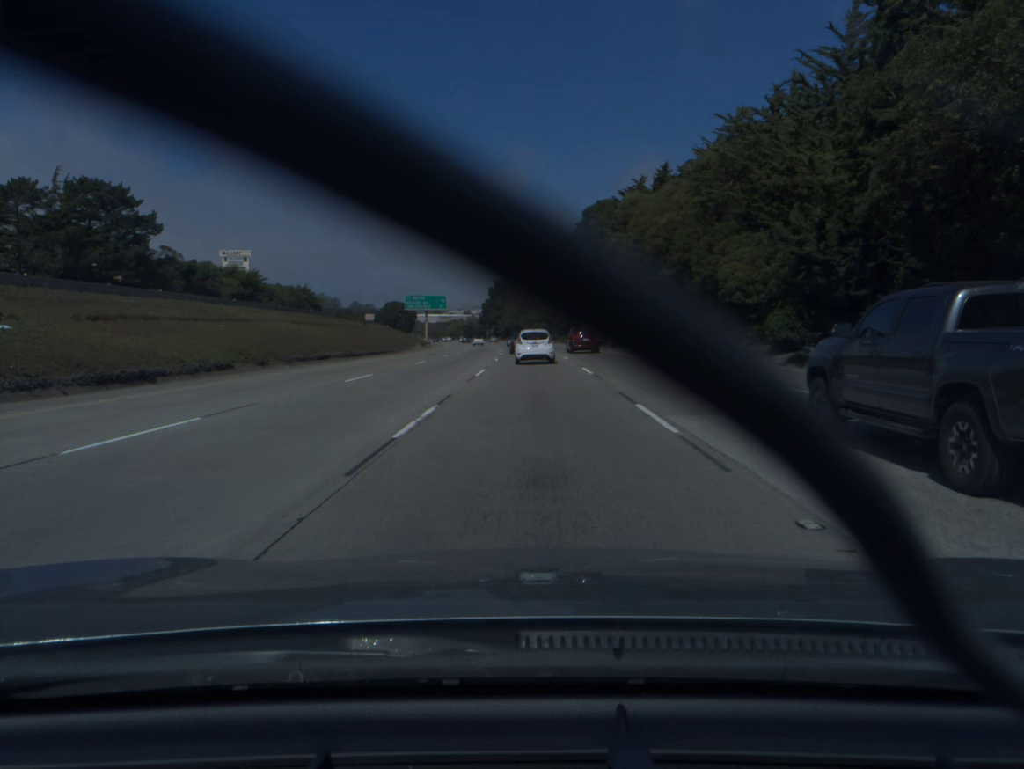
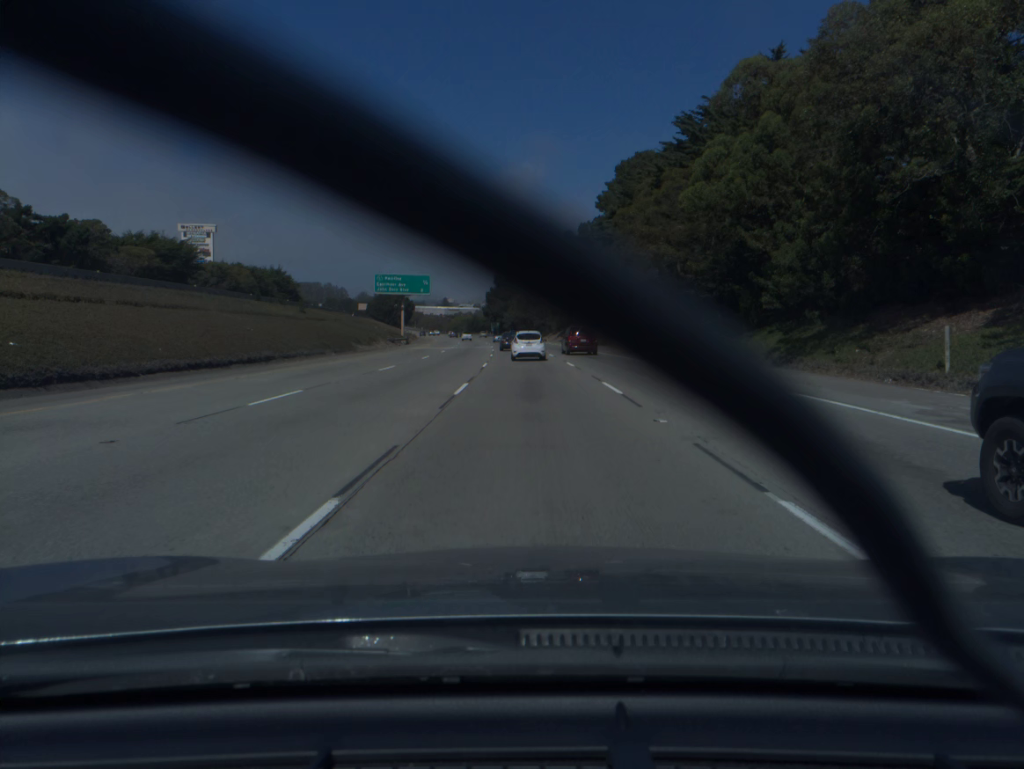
(-0.2, +36.9) m; -1°
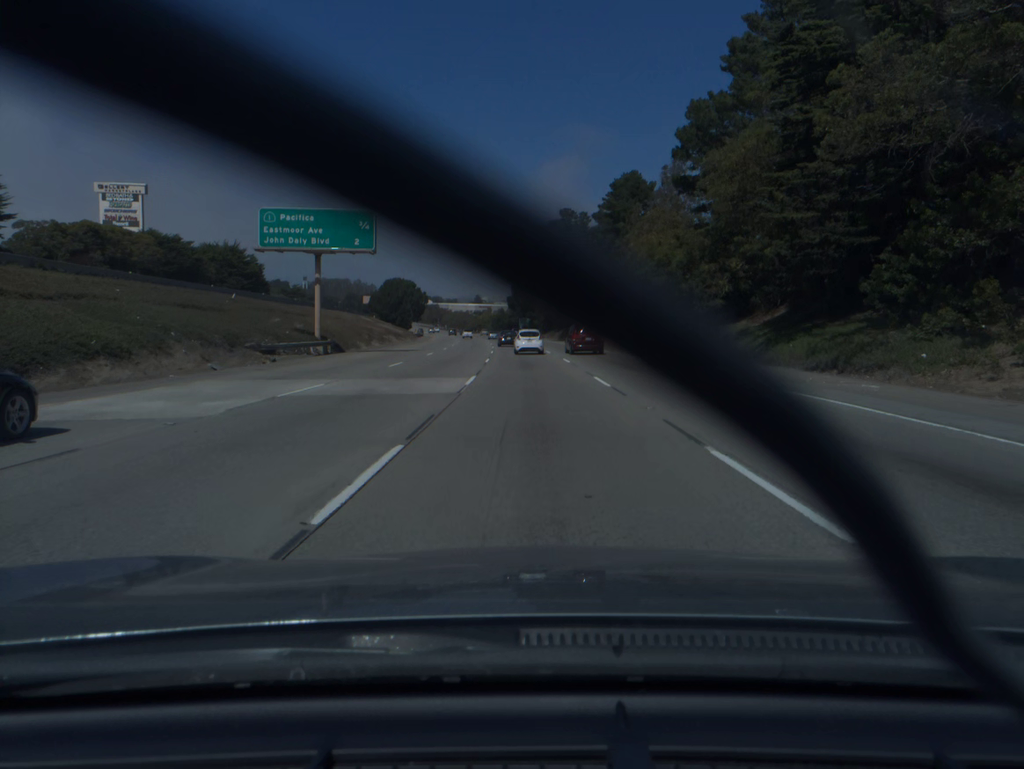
(-1.2, +55.7) m; -3°
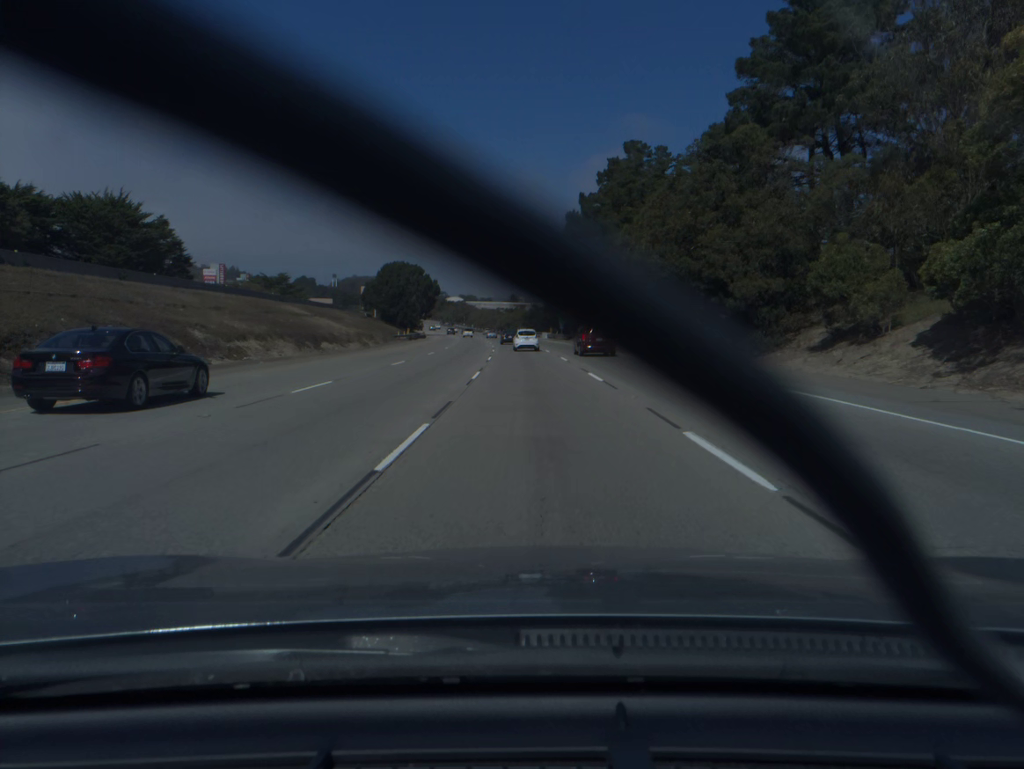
(-1.2, +56.5) m; -3°
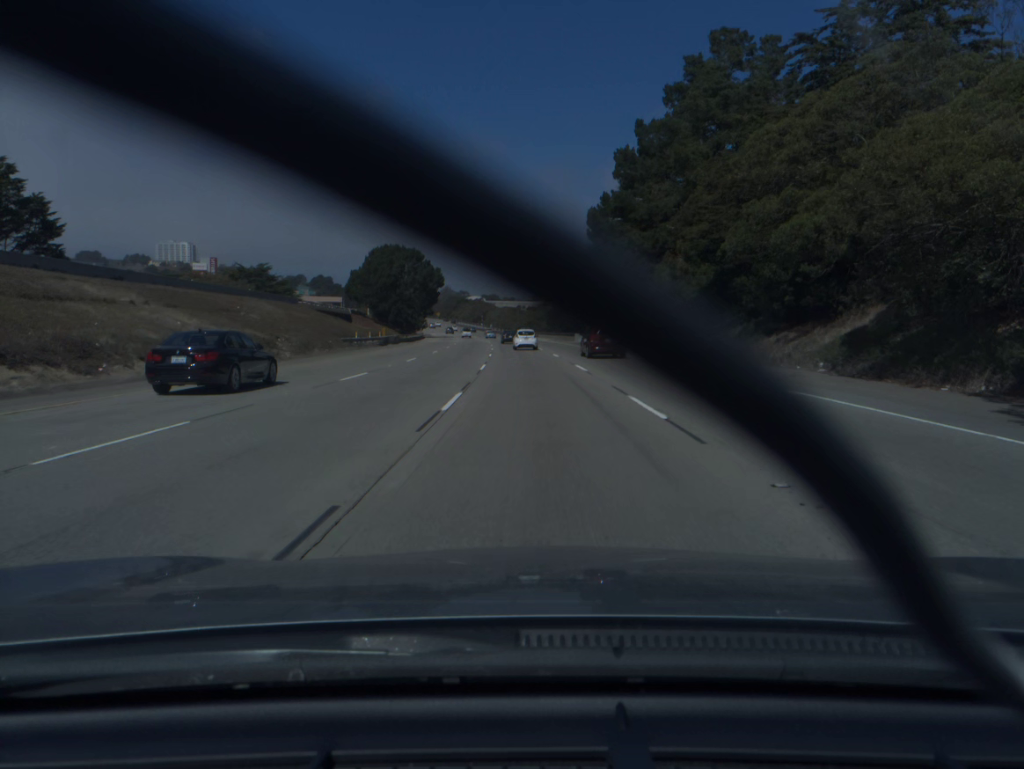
(-0.6, +38.1) m; -2°
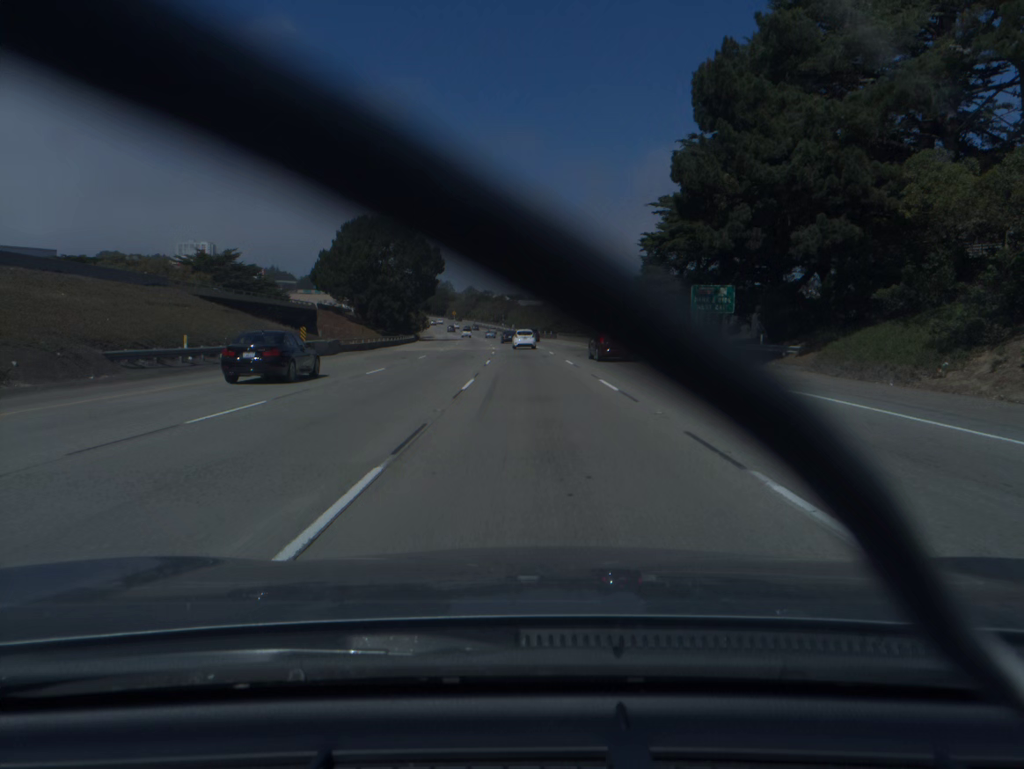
(-0.6, +38.4) m; -2°
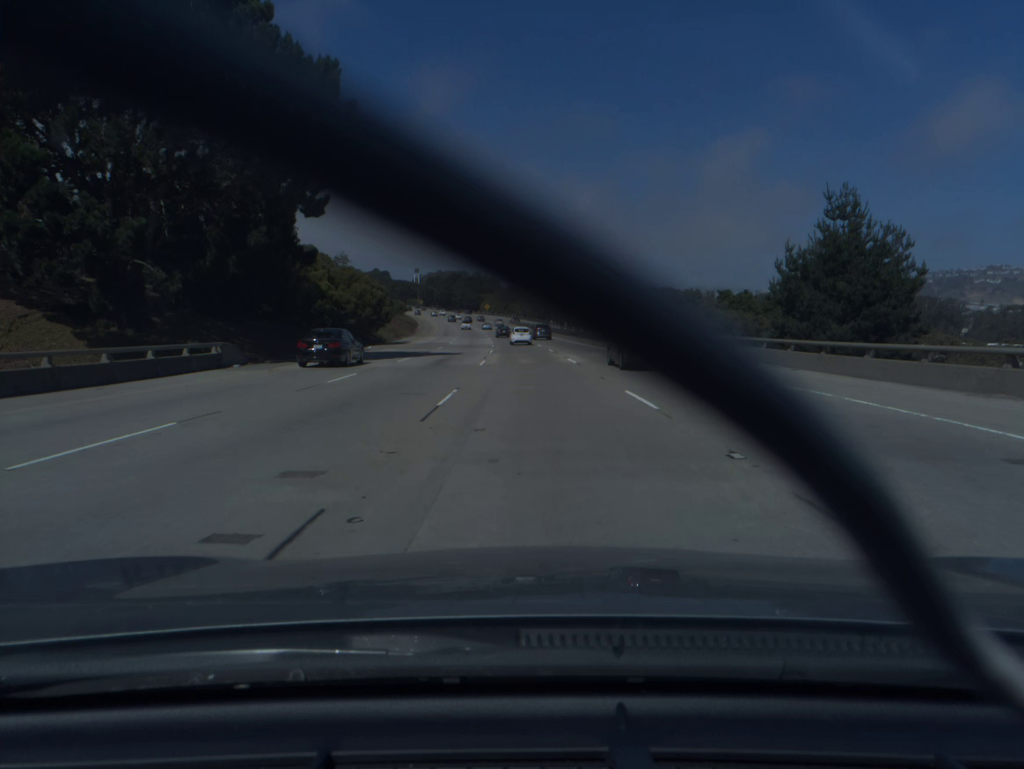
(-2.5, +77.7) m; -4°
